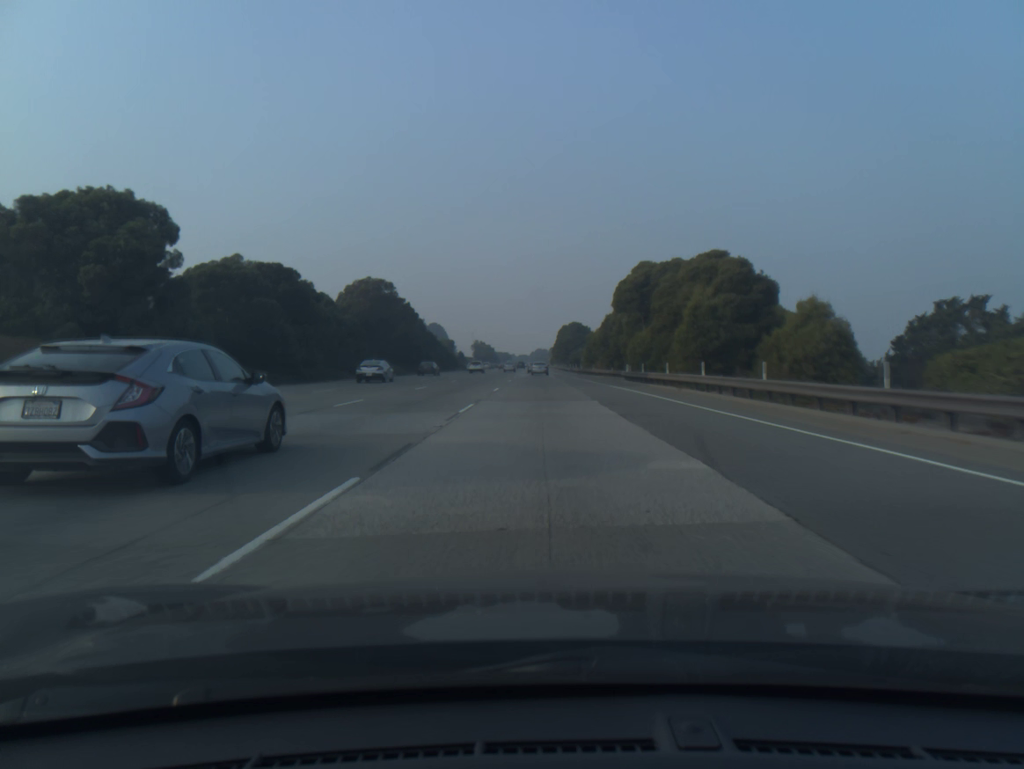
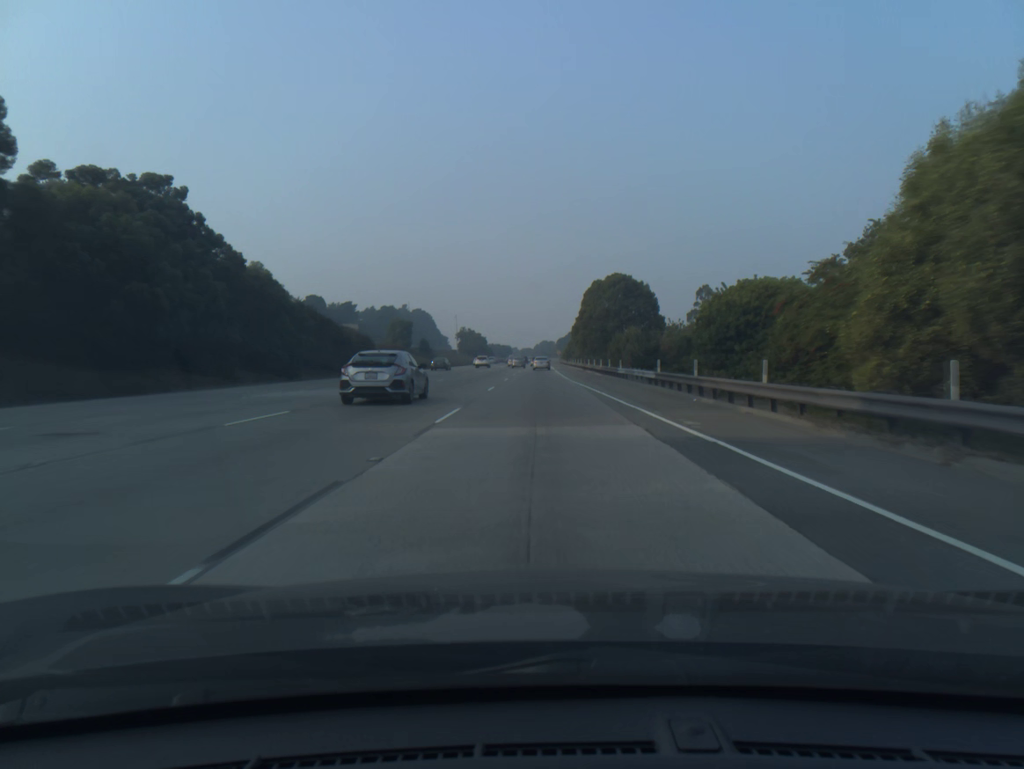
(-0.4, +80.7) m; 0°
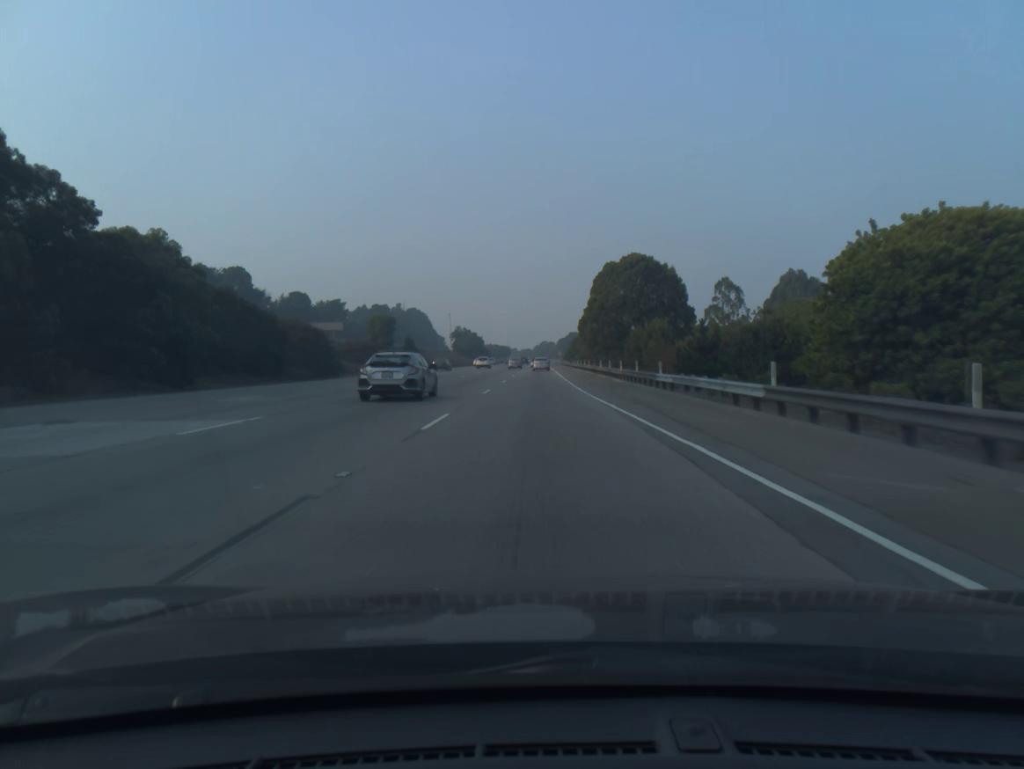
(0.0, +16.2) m; 0°
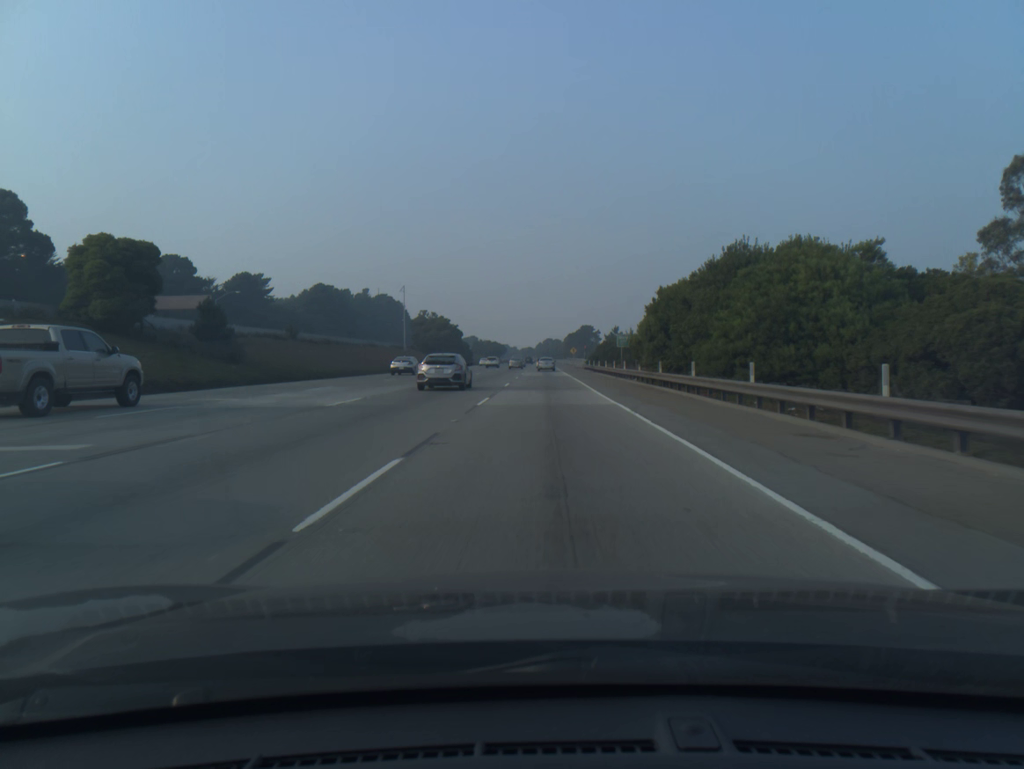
(-0.6, +80.6) m; 0°
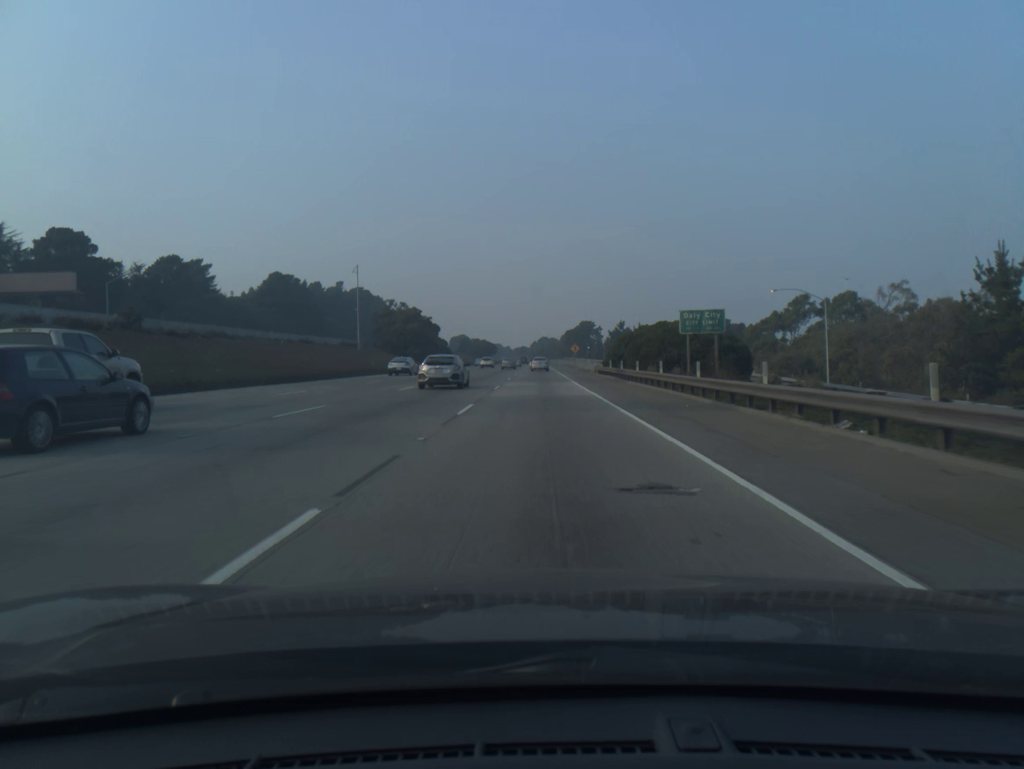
(+0.1, +32.2) m; 0°
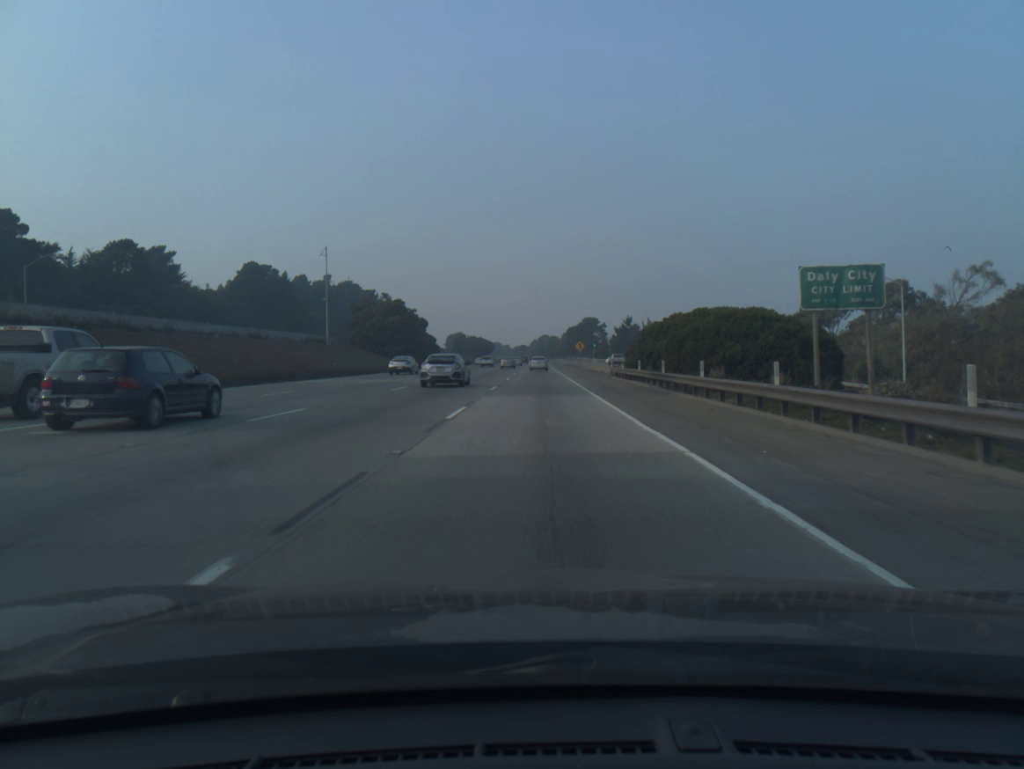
(0.0, +16.1) m; 0°
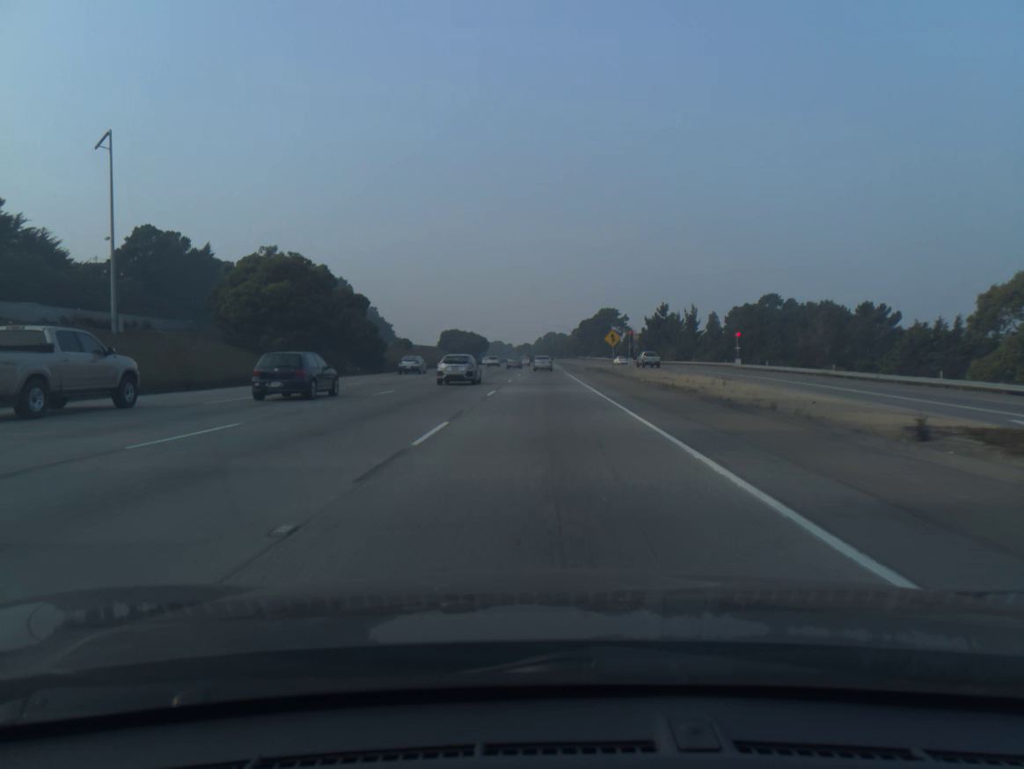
(-0.2, +48.4) m; 0°
